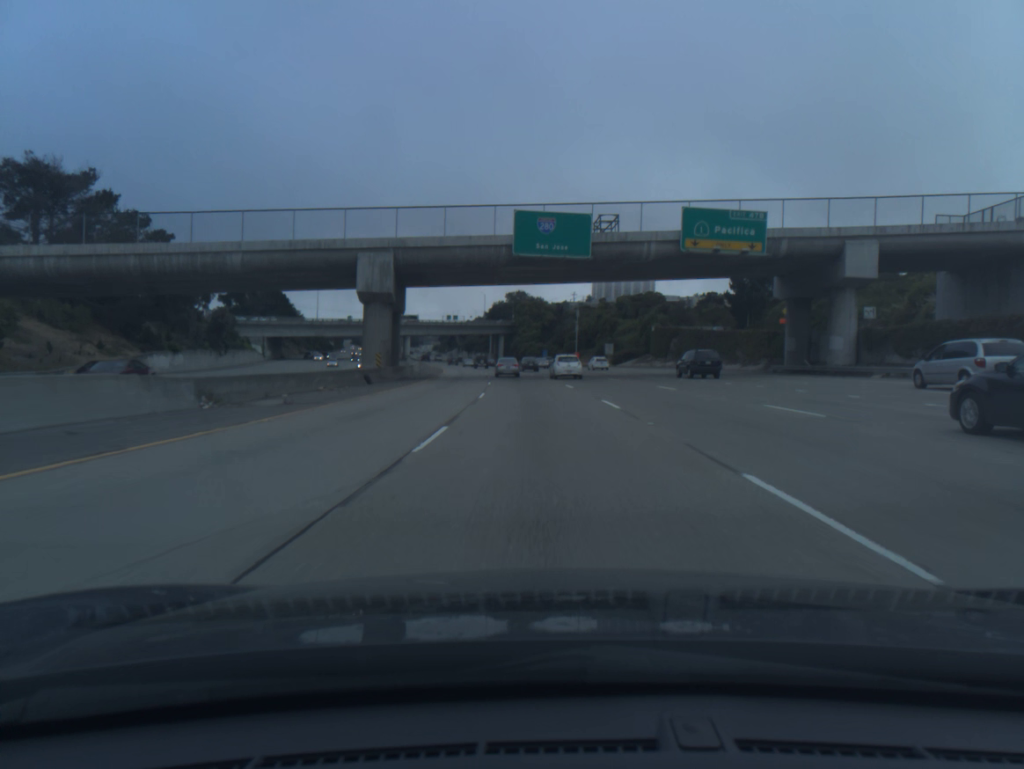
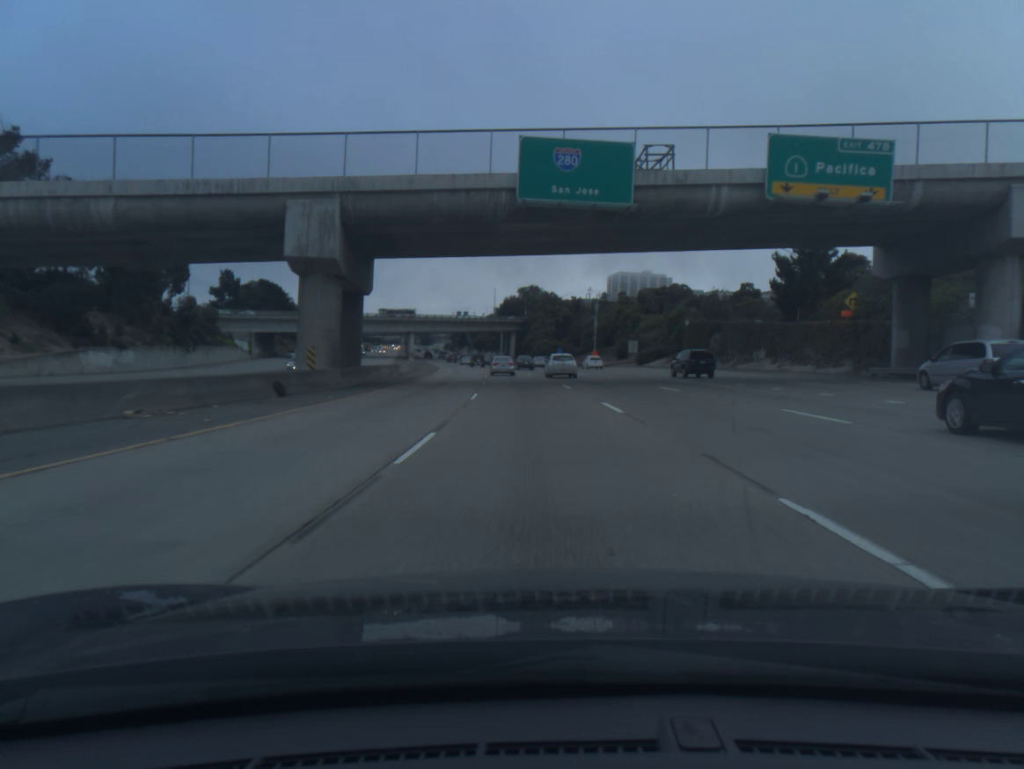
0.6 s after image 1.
(-0.1, +16.0) m; -1°
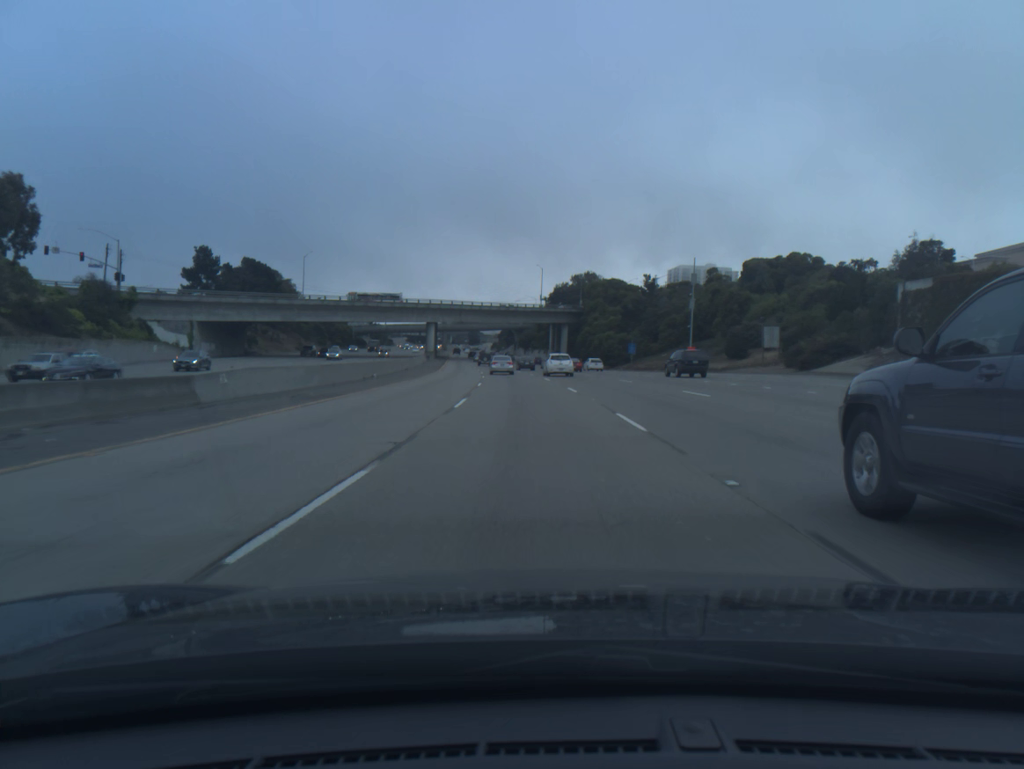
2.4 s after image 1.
(-1.5, +48.2) m; -4°
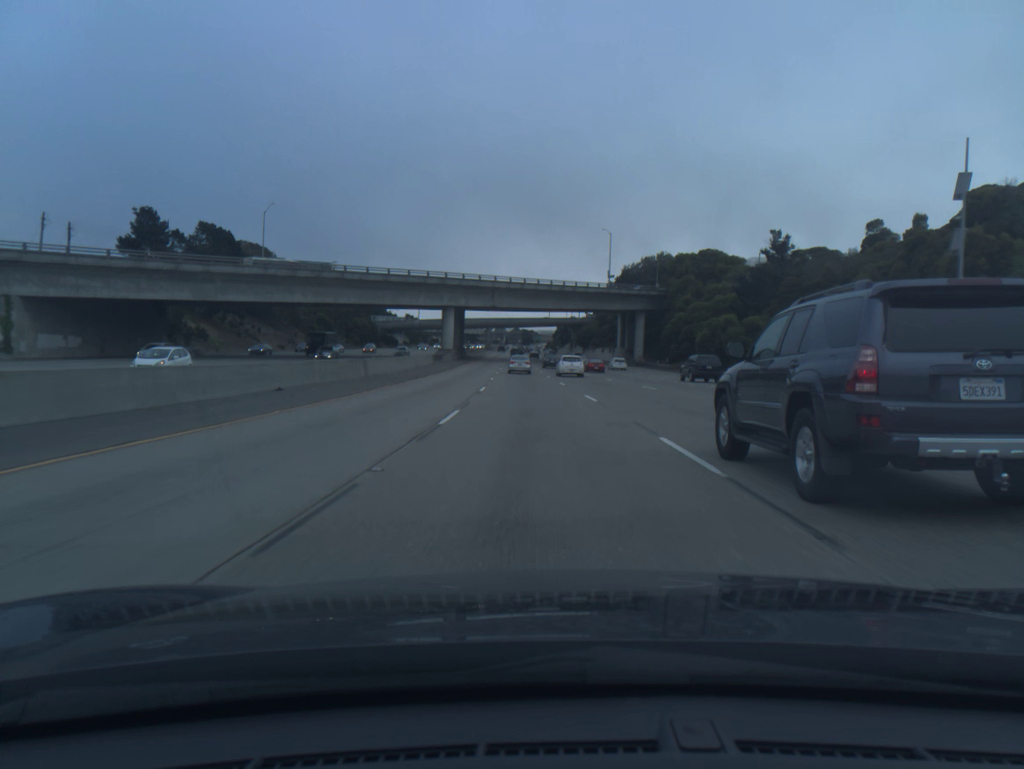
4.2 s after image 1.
(-1.7, +48.4) m; -4°
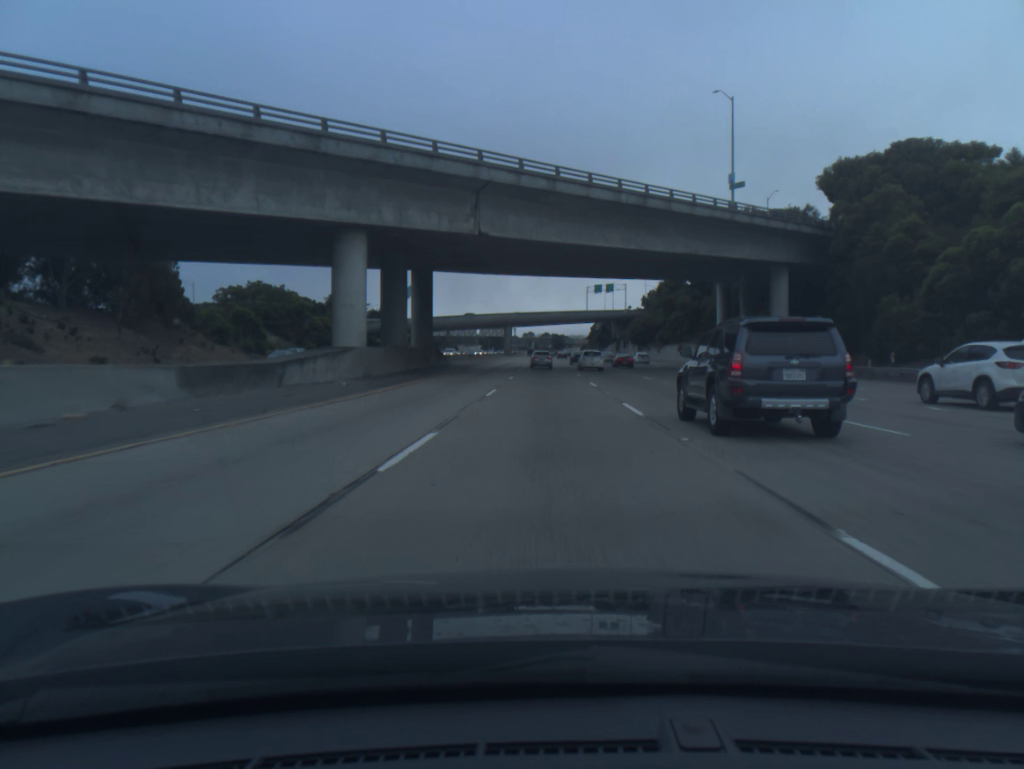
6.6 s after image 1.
(-1.9, +64.8) m; -2°
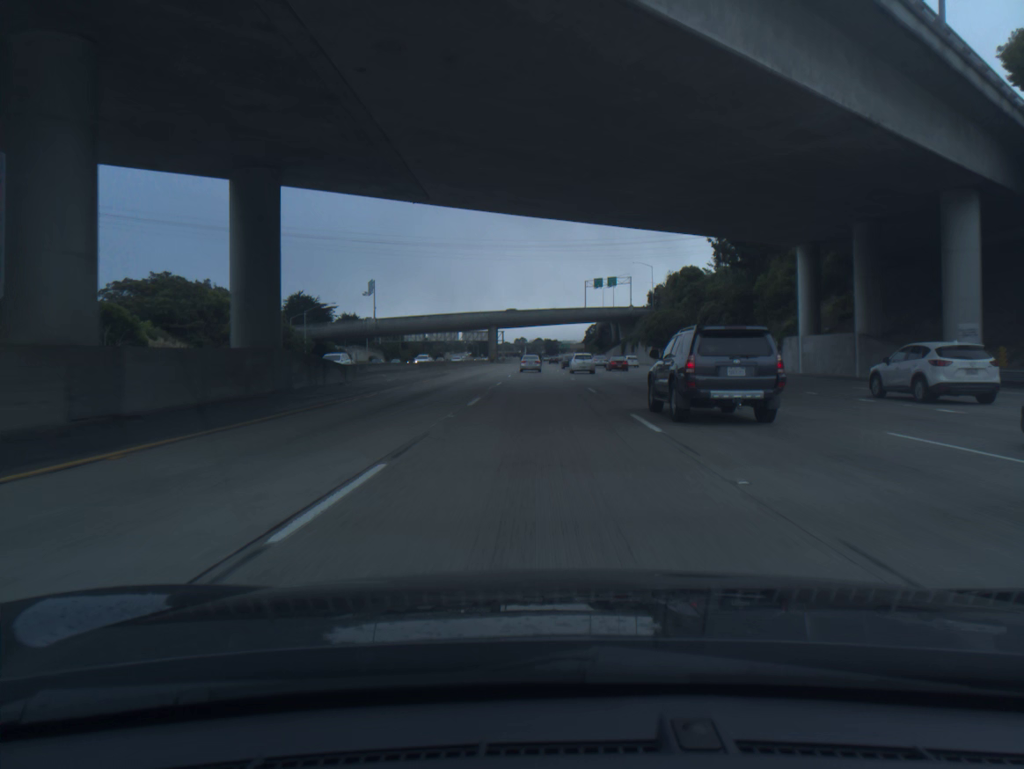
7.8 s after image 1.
(+0.1, +32.7) m; +1°
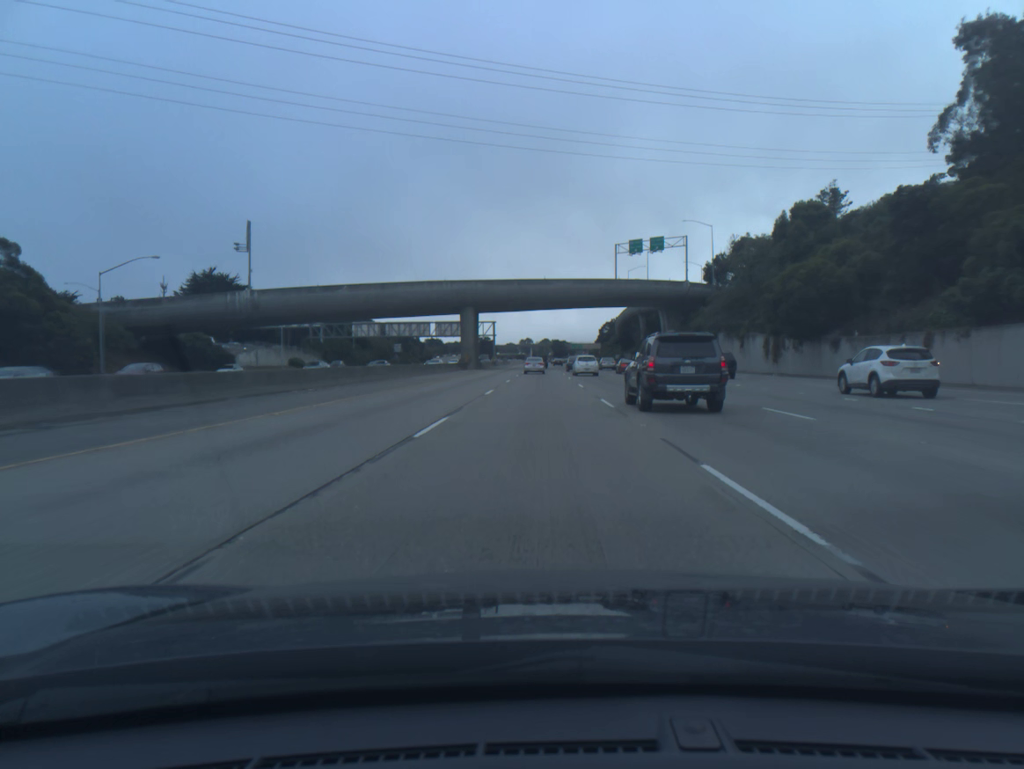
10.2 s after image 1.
(-0.2, +66.1) m; -1°
